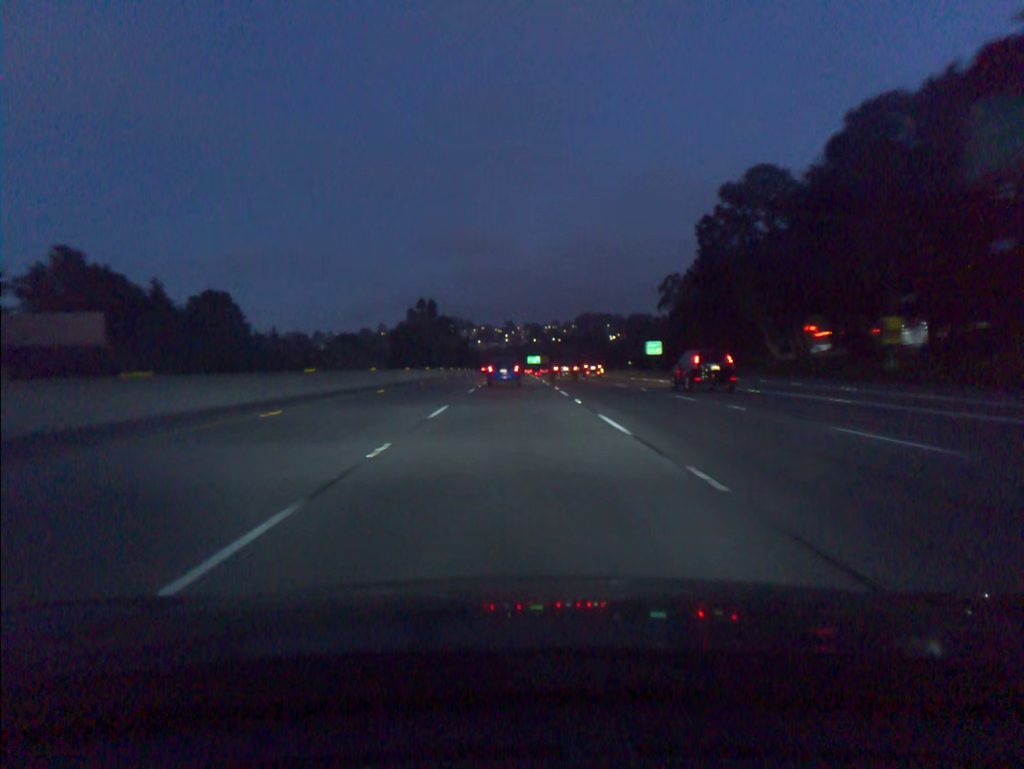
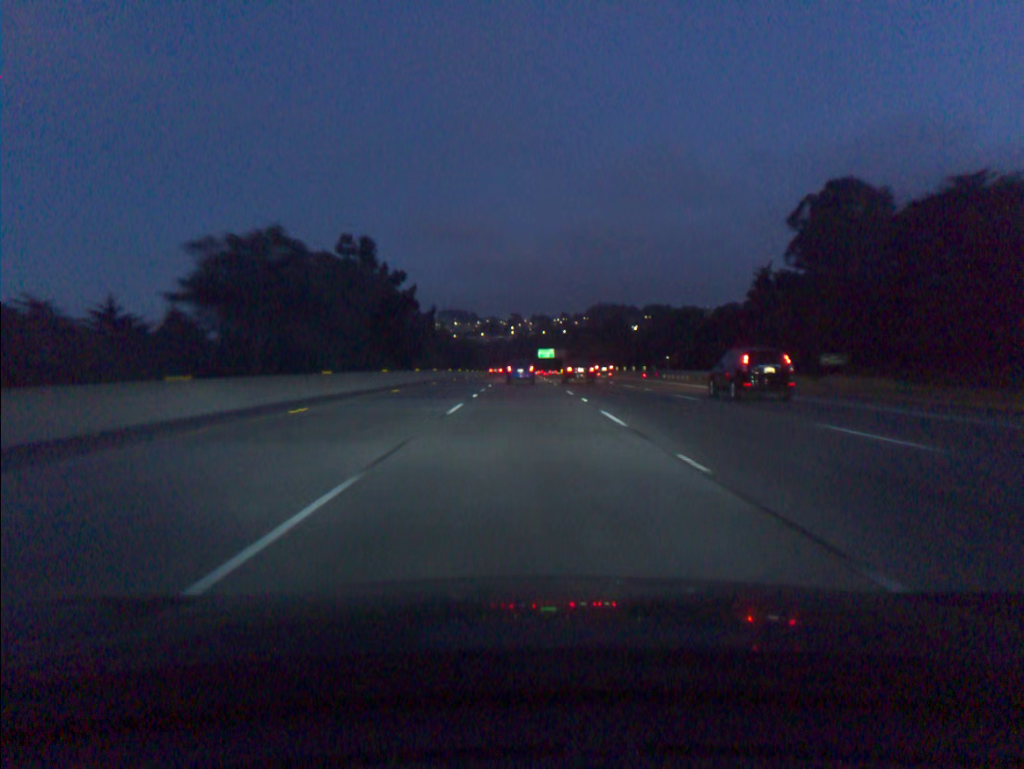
(-0.5, +71.6) m; 0°
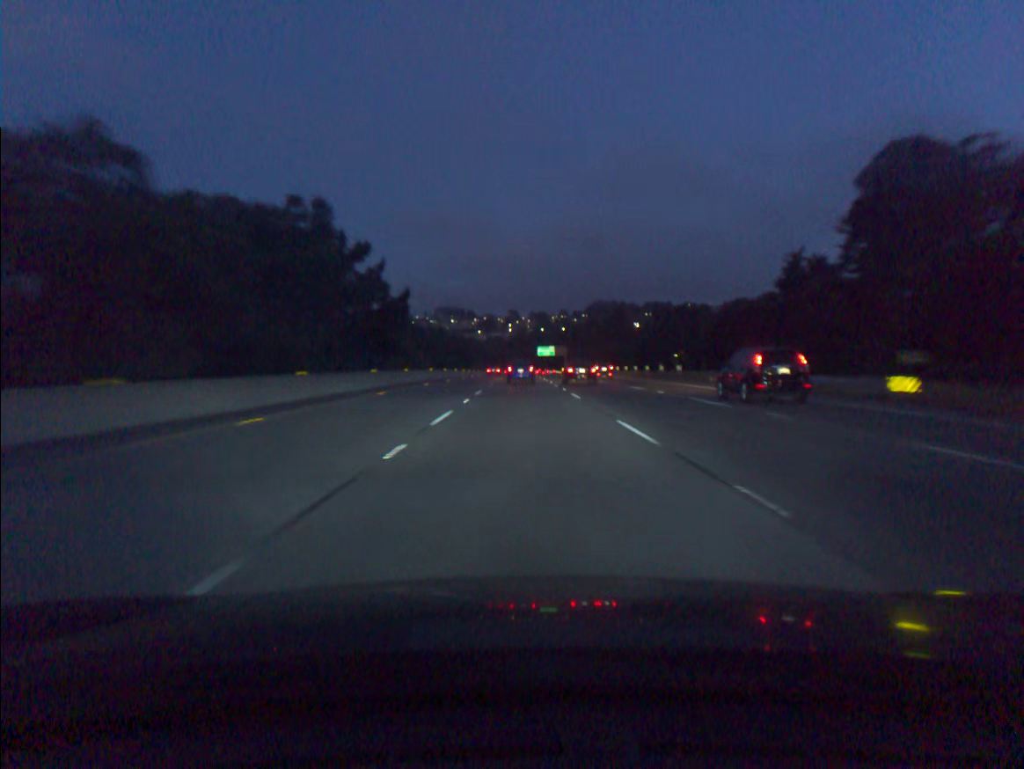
(0.0, +18.0) m; 0°
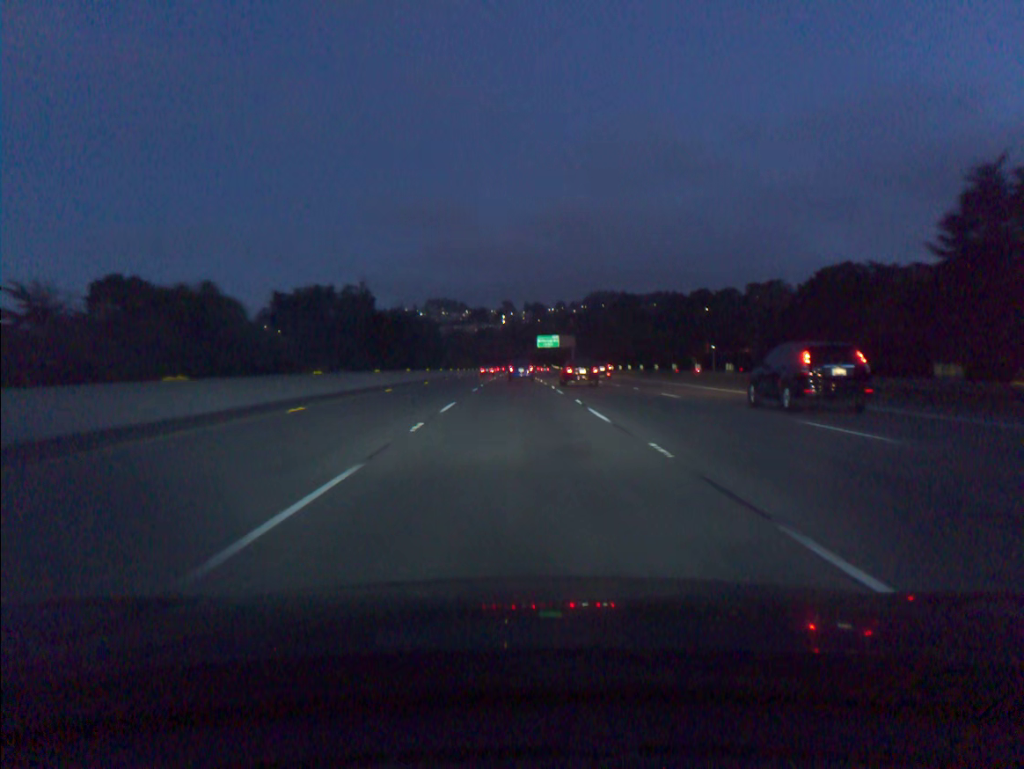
(+0.2, +54.3) m; 0°
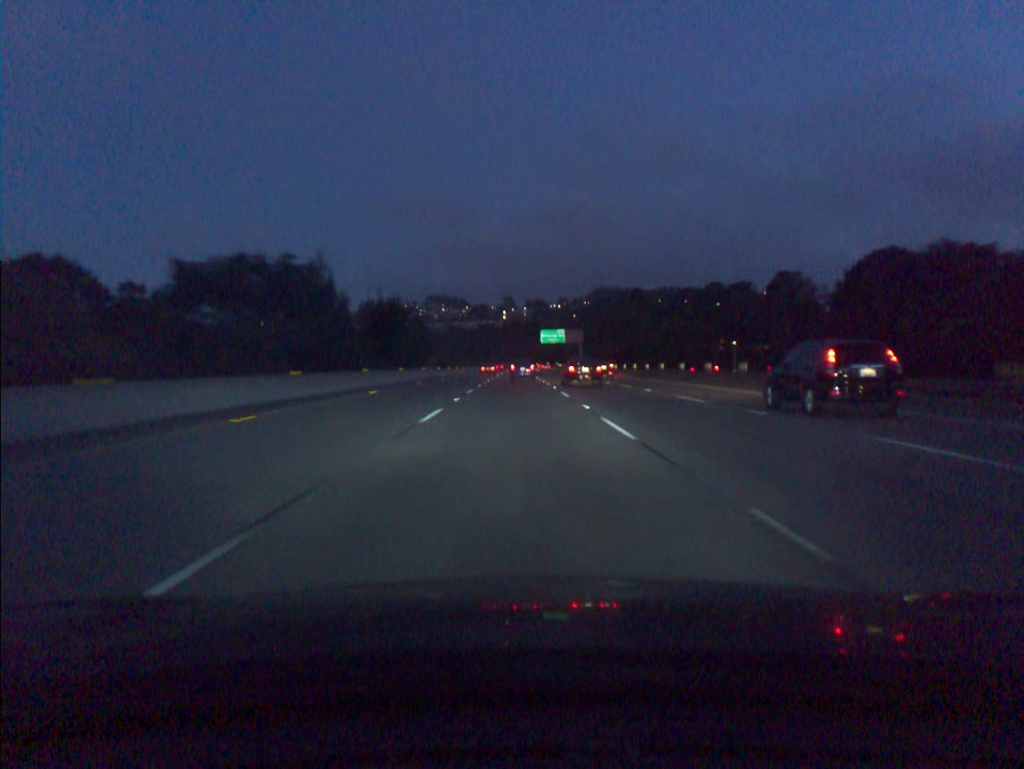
(0.0, +18.2) m; 0°
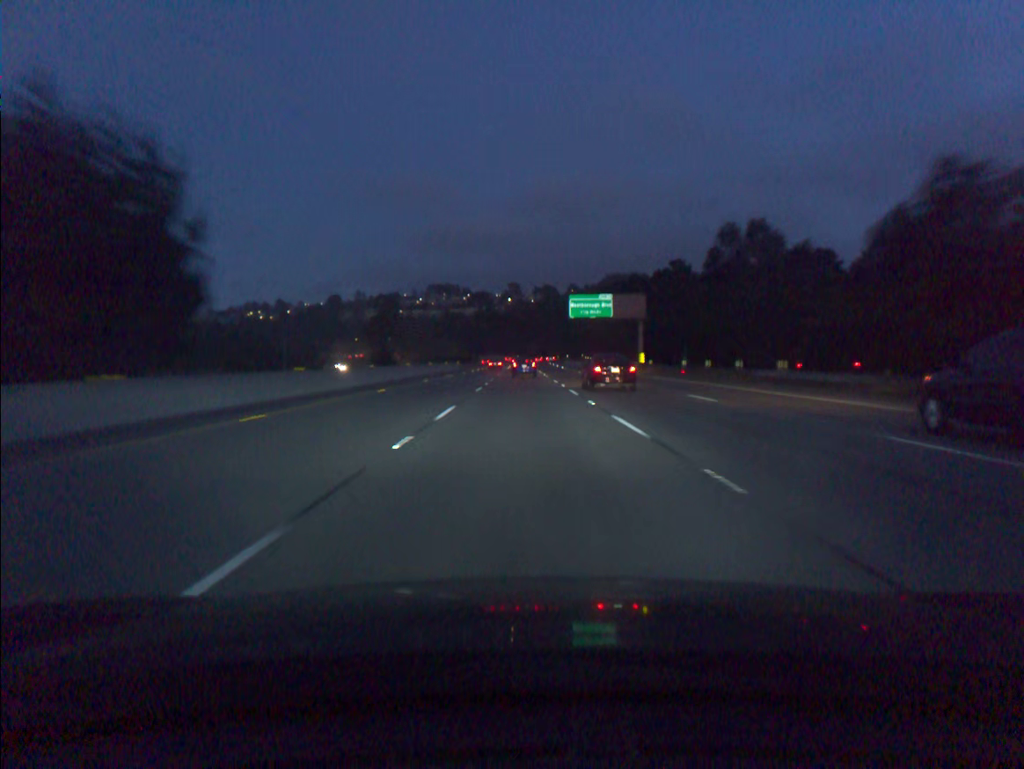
(-0.4, +73.1) m; 0°
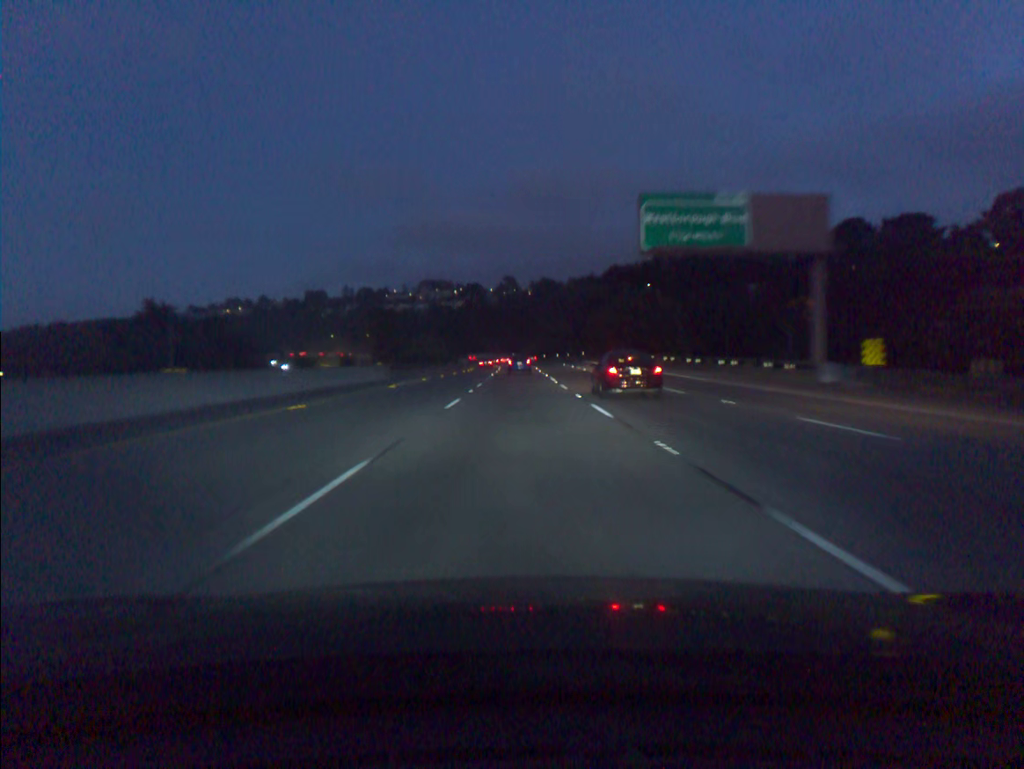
(+0.2, +54.7) m; 0°
